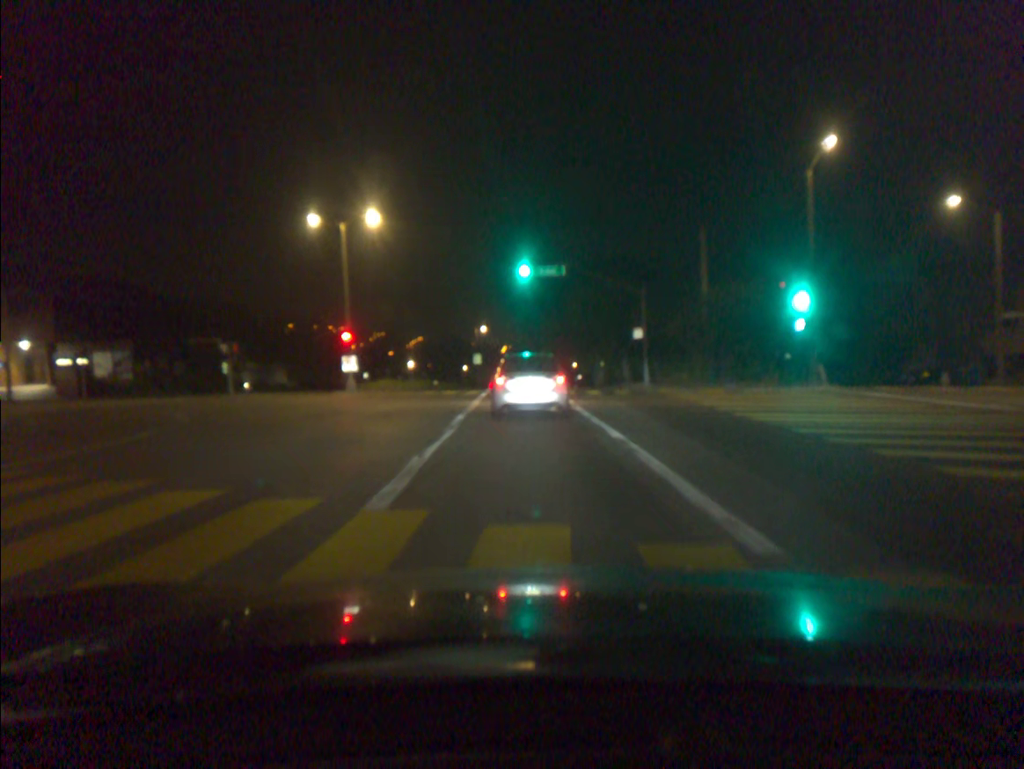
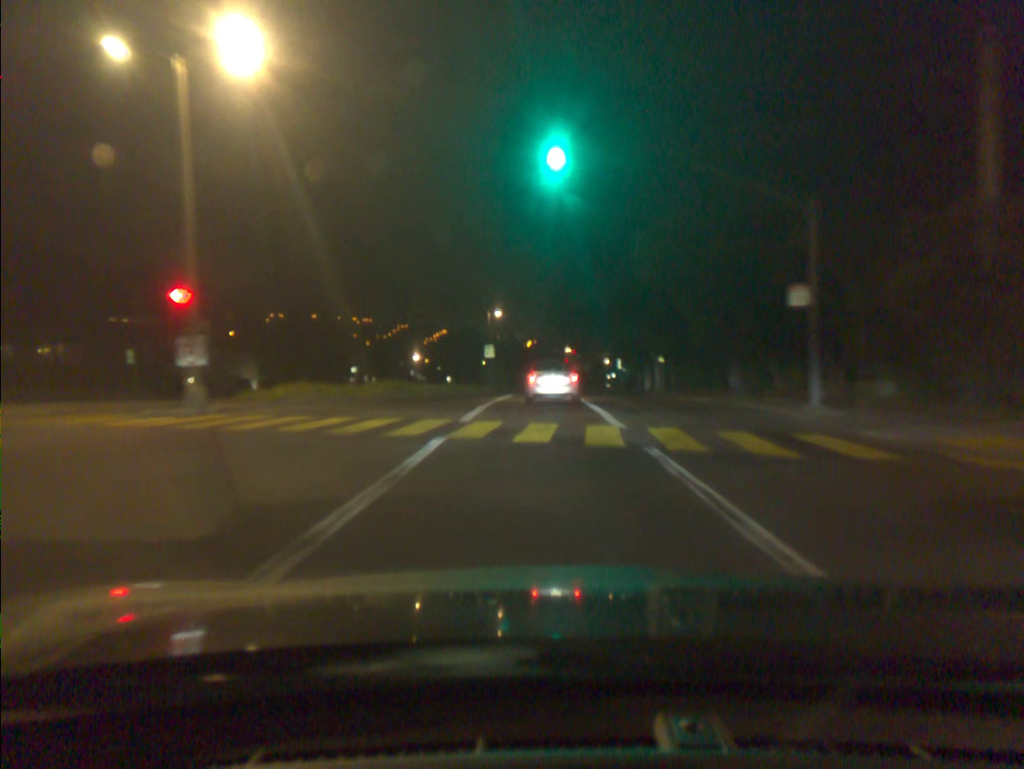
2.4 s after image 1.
(-0.4, +21.9) m; -2°
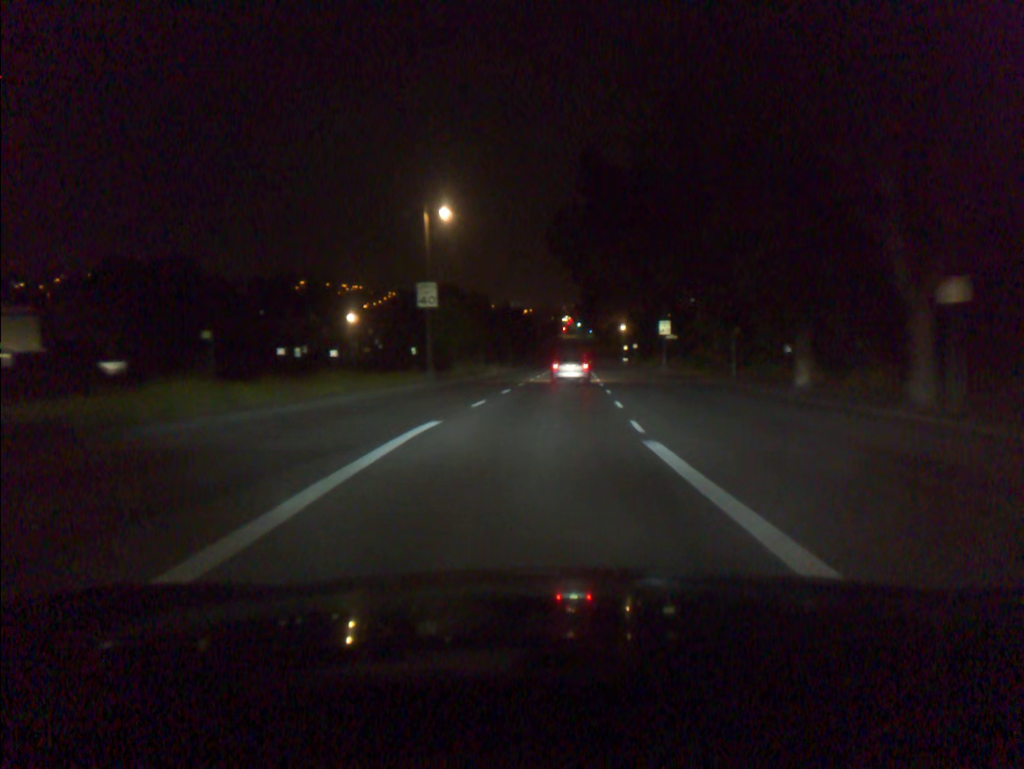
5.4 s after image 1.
(+0.1, +39.5) m; 0°
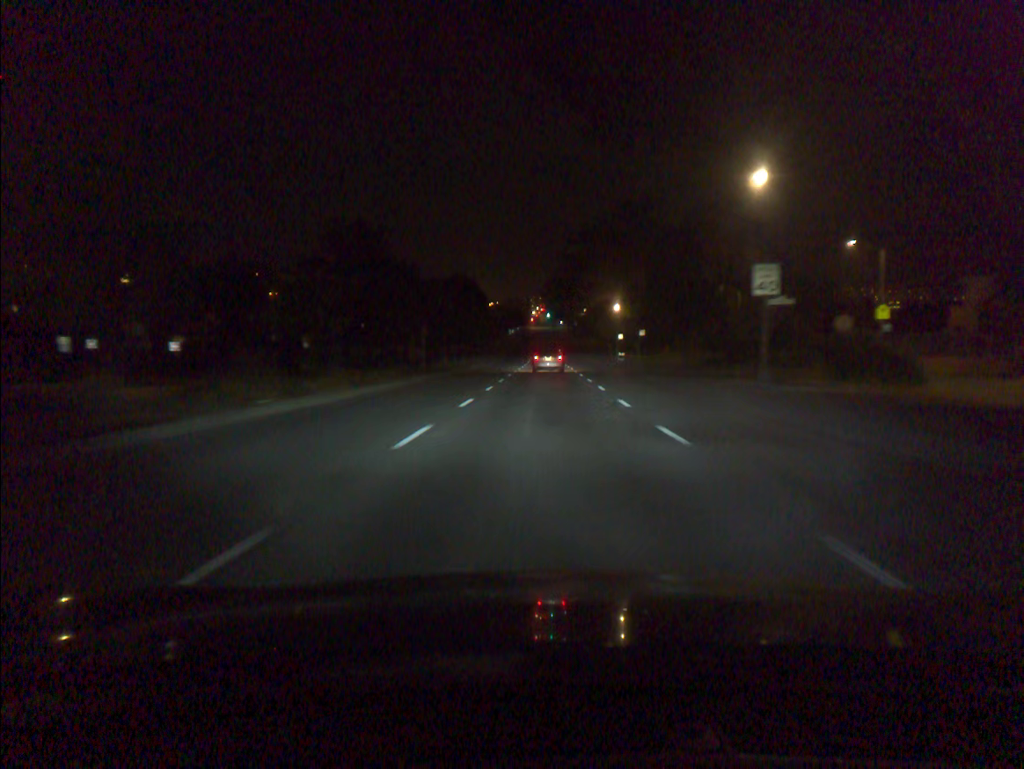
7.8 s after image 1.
(+1.0, +39.0) m; +2°
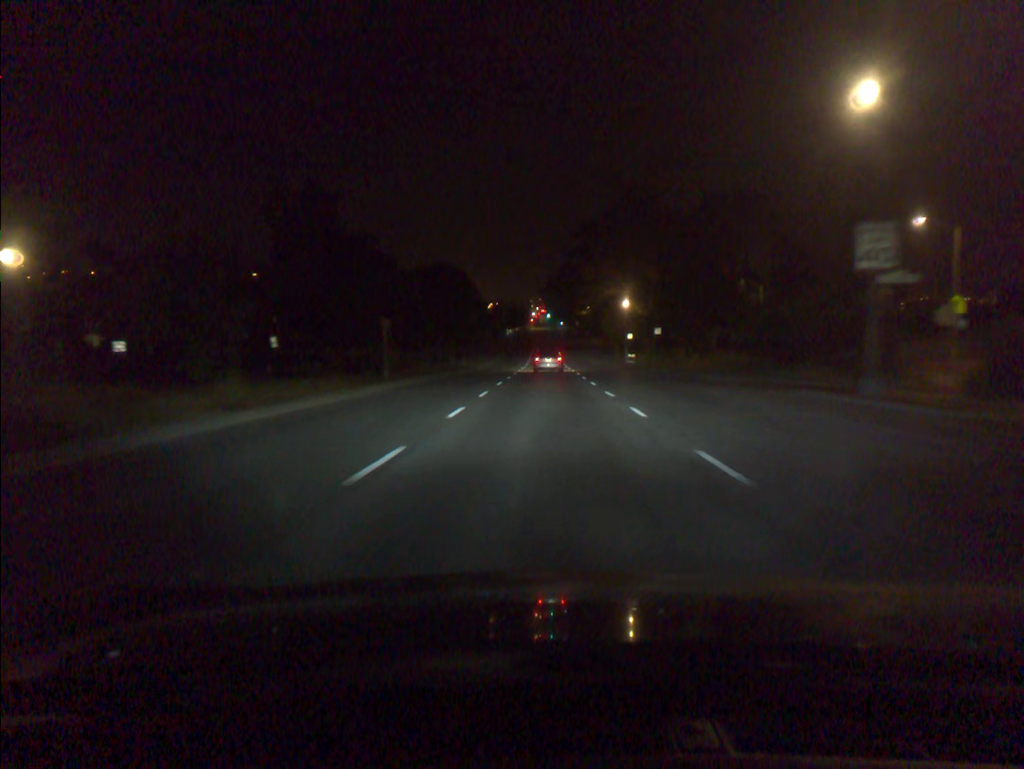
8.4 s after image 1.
(0.0, +9.8) m; 0°
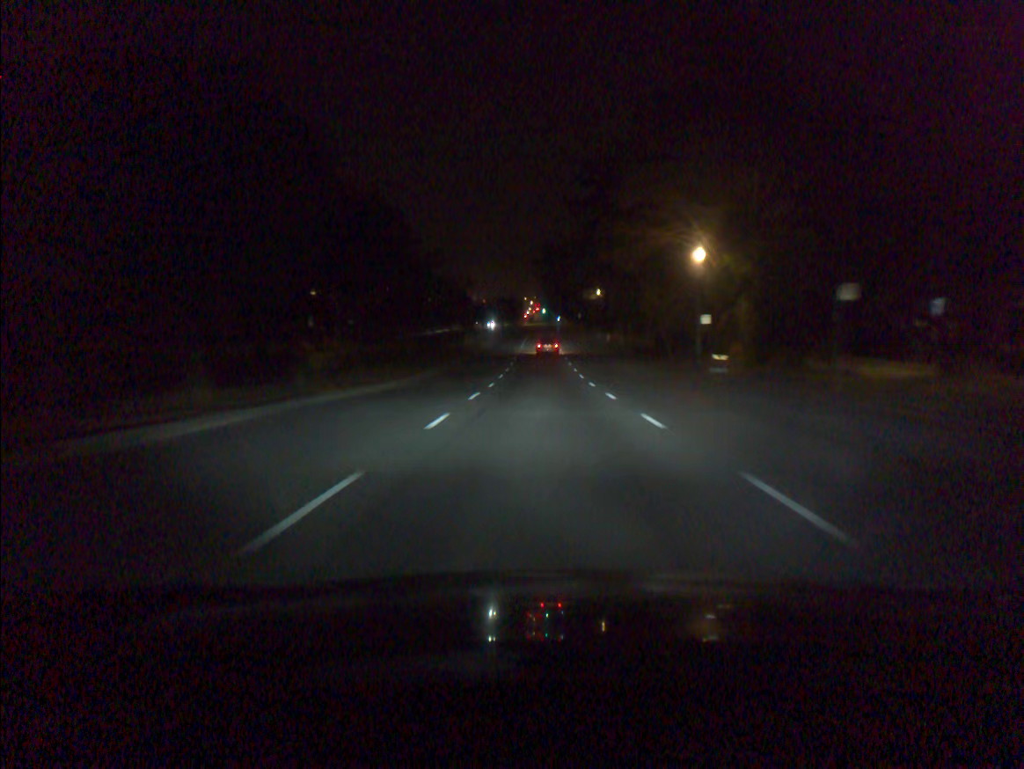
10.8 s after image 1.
(+0.1, +39.4) m; 0°
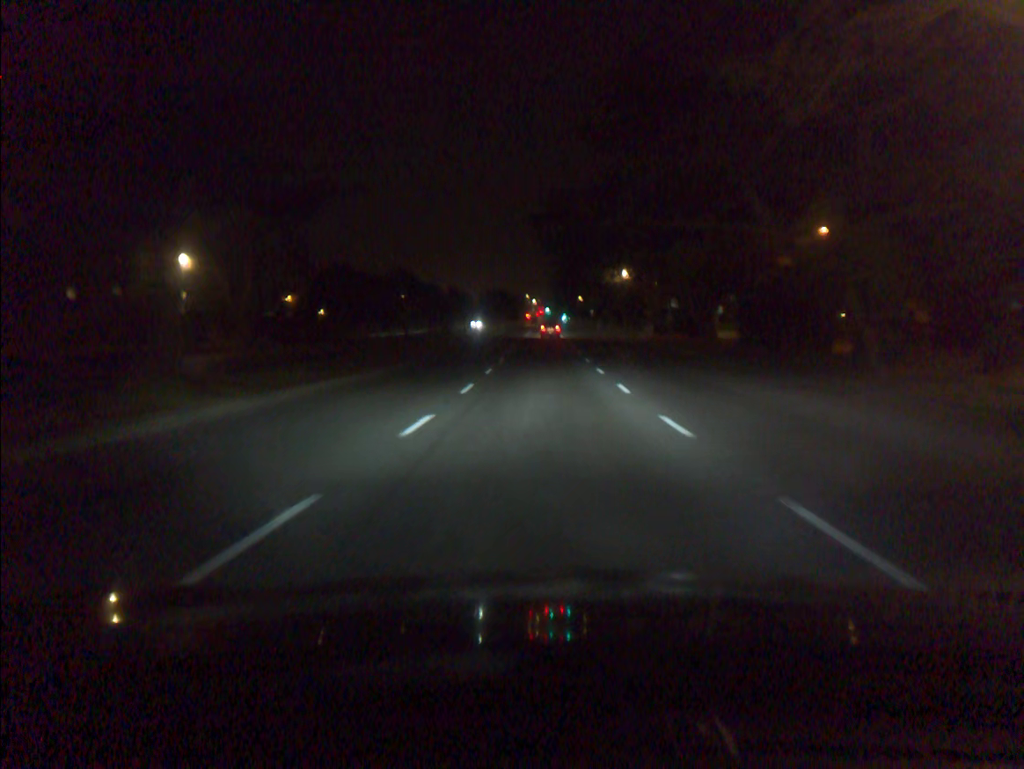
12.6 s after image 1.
(-0.1, +30.6) m; 0°
